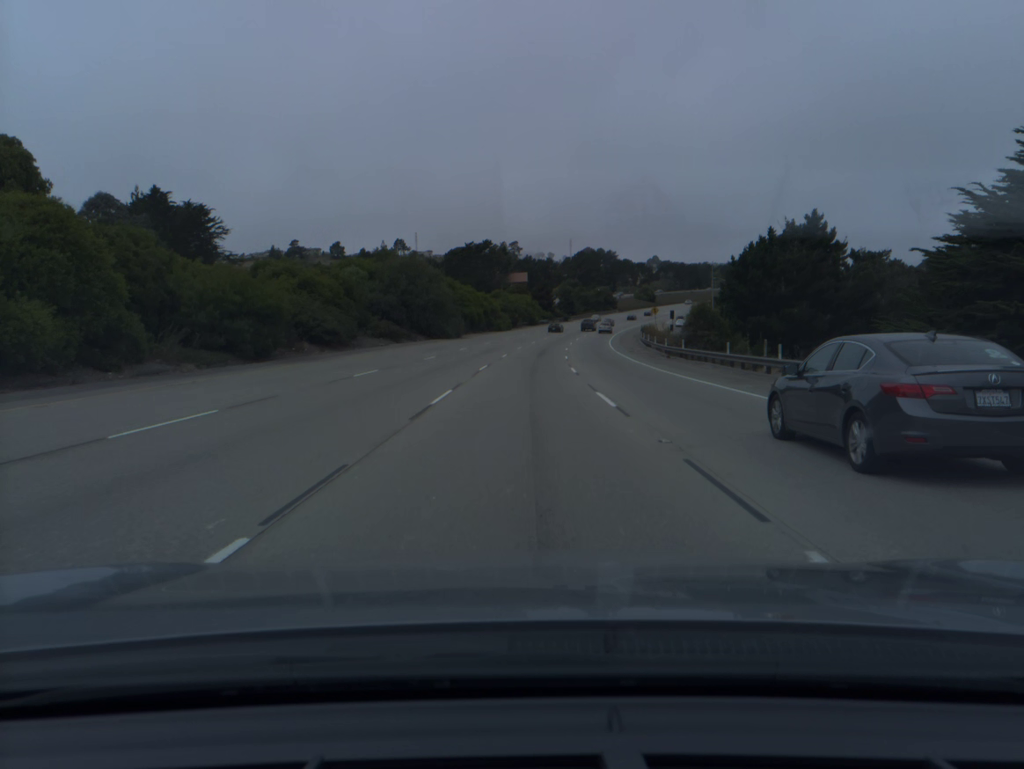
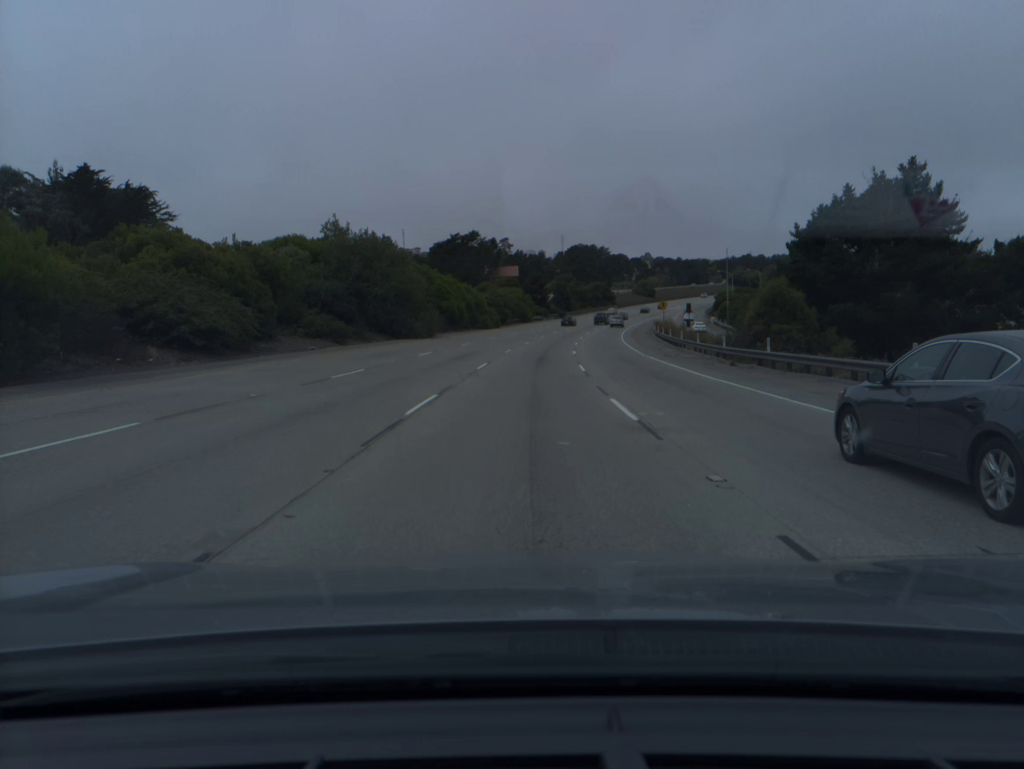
(+0.1, +17.8) m; +1°
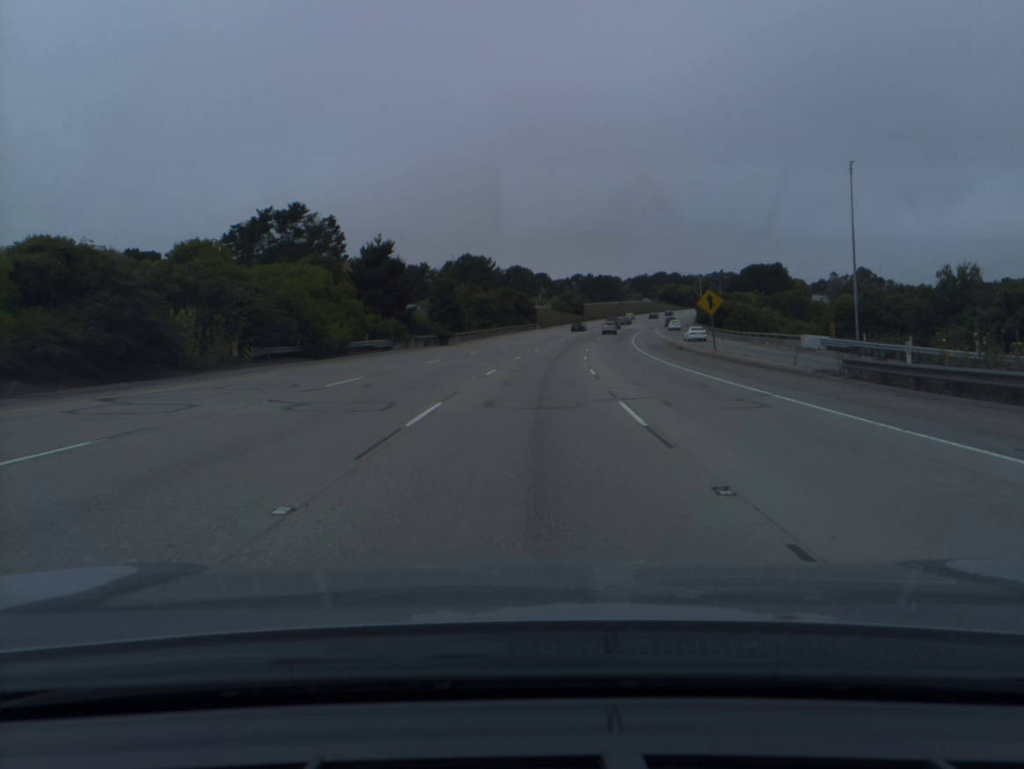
(+5.4, +87.9) m; +7°
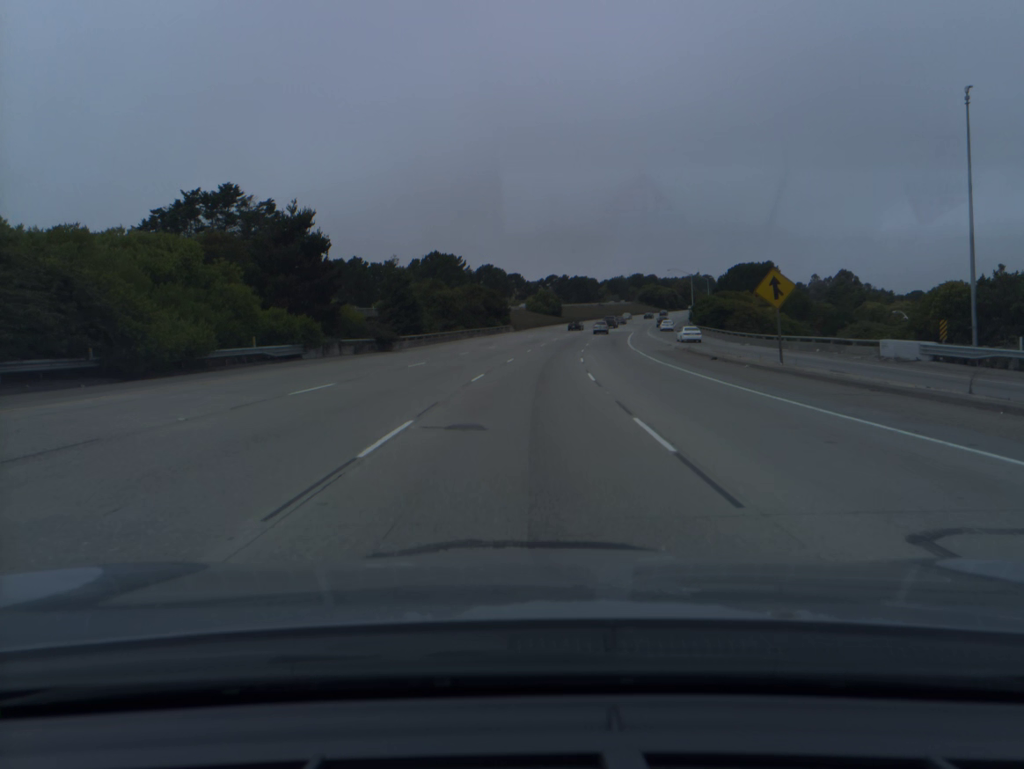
(+0.3, +17.5) m; +2°
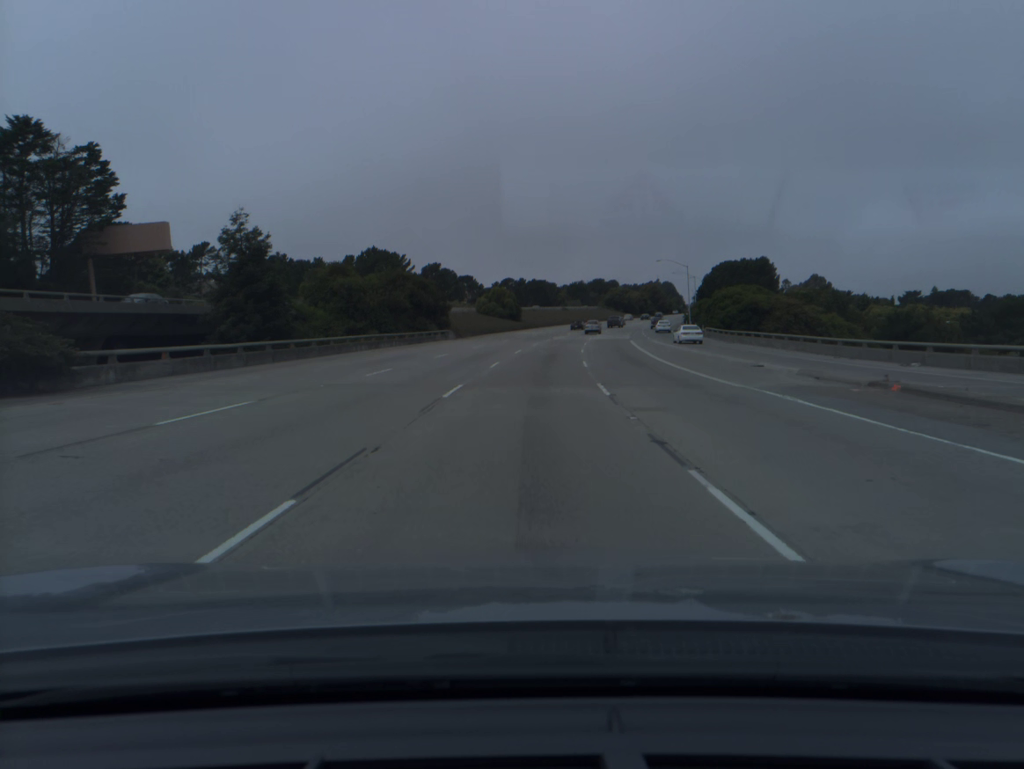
(+1.0, +35.1) m; +3°
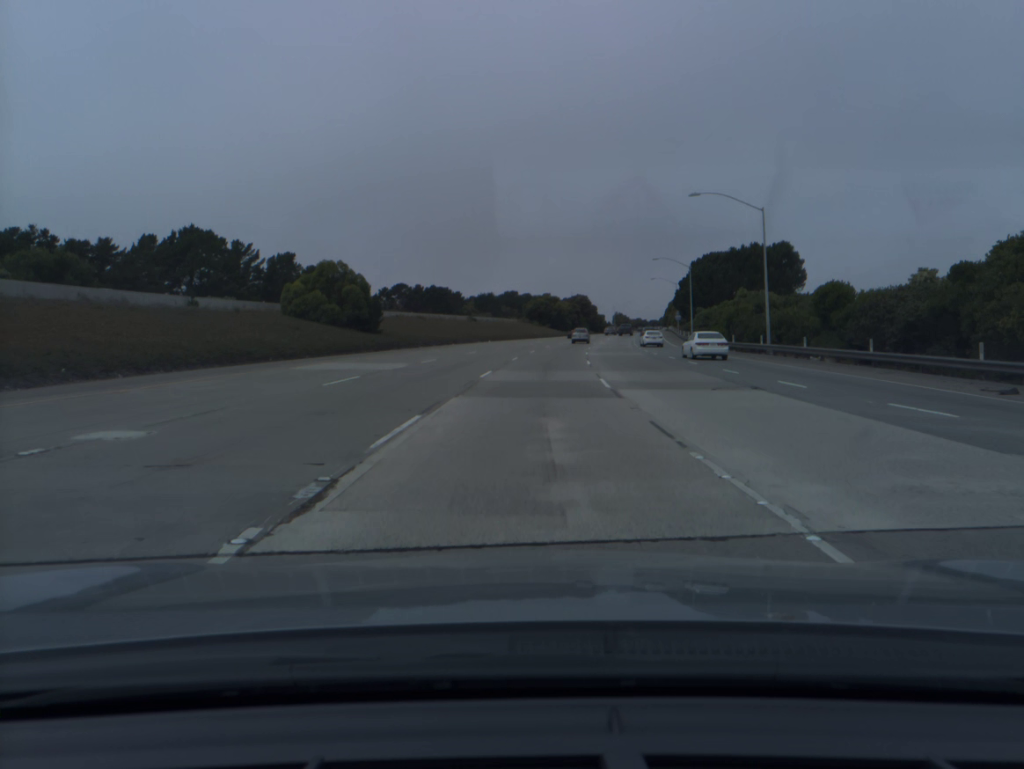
(+3.8, +69.9) m; +7°
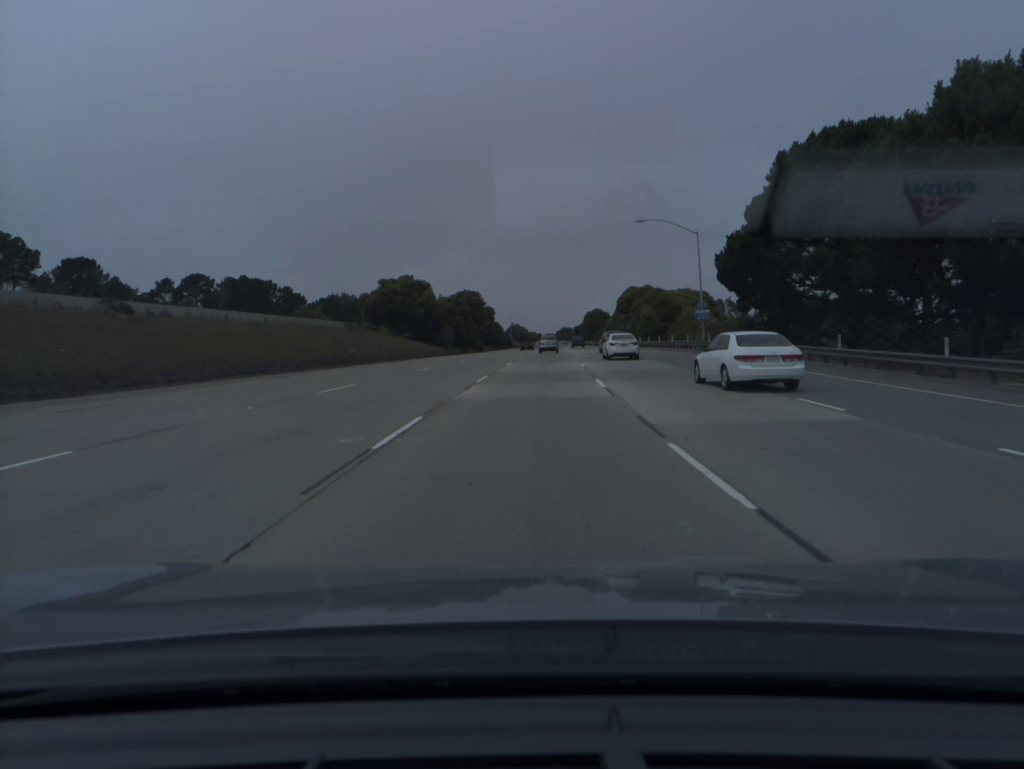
(+6.5, +86.7) m; +8°
